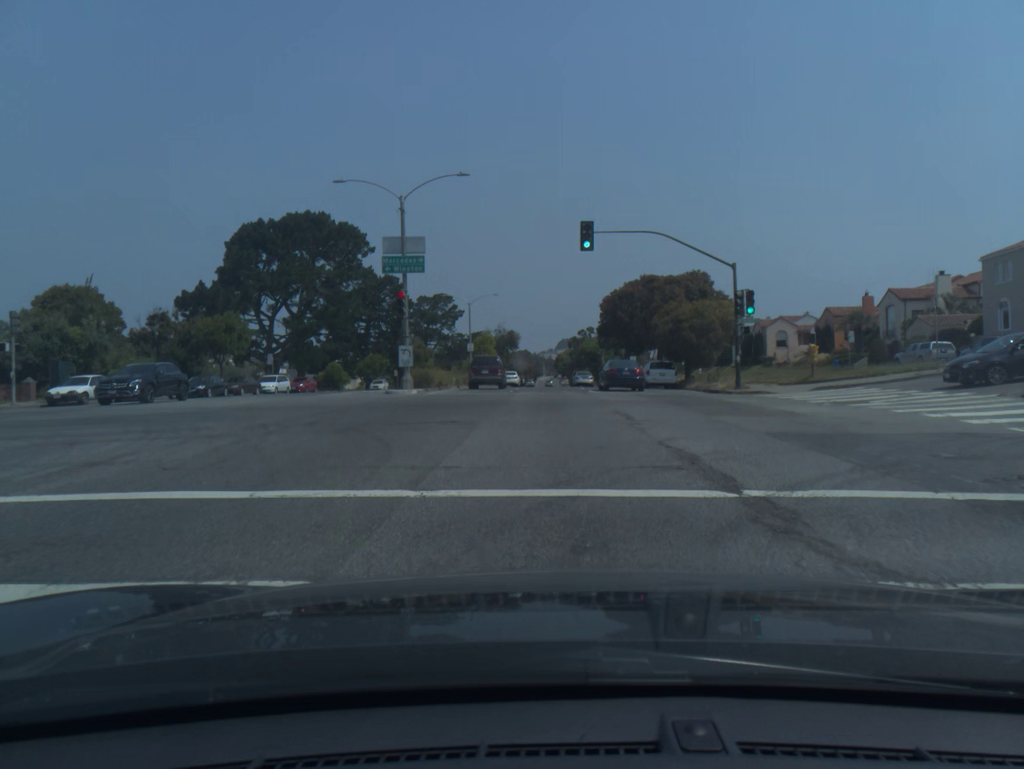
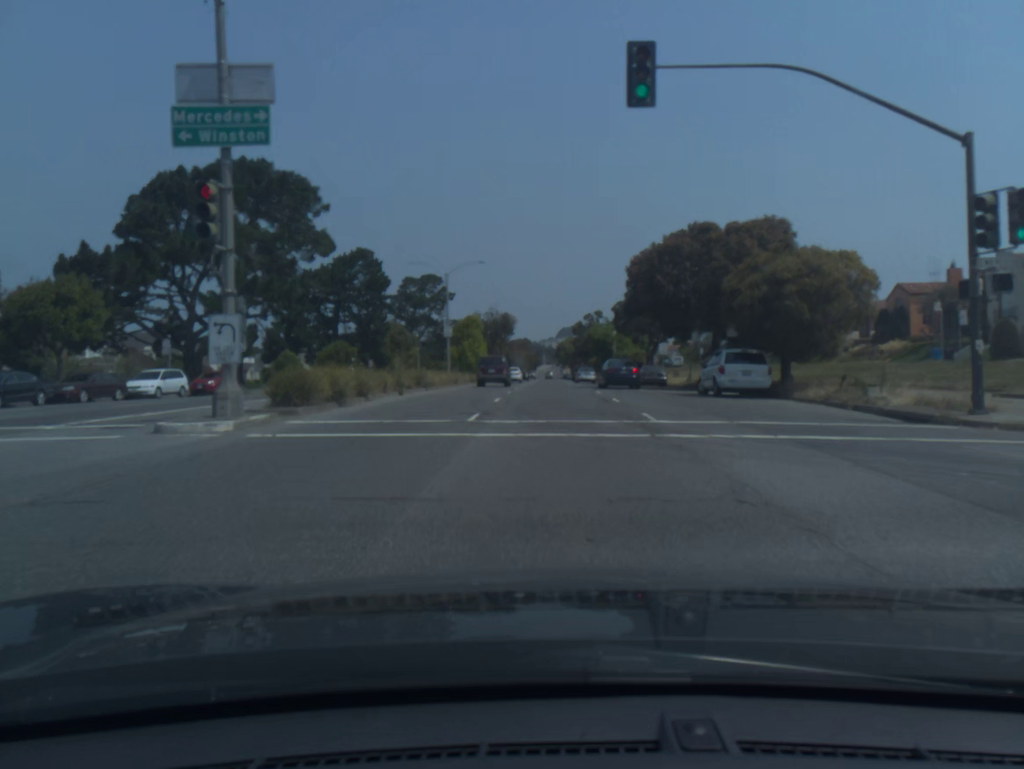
(0.0, +19.2) m; 0°
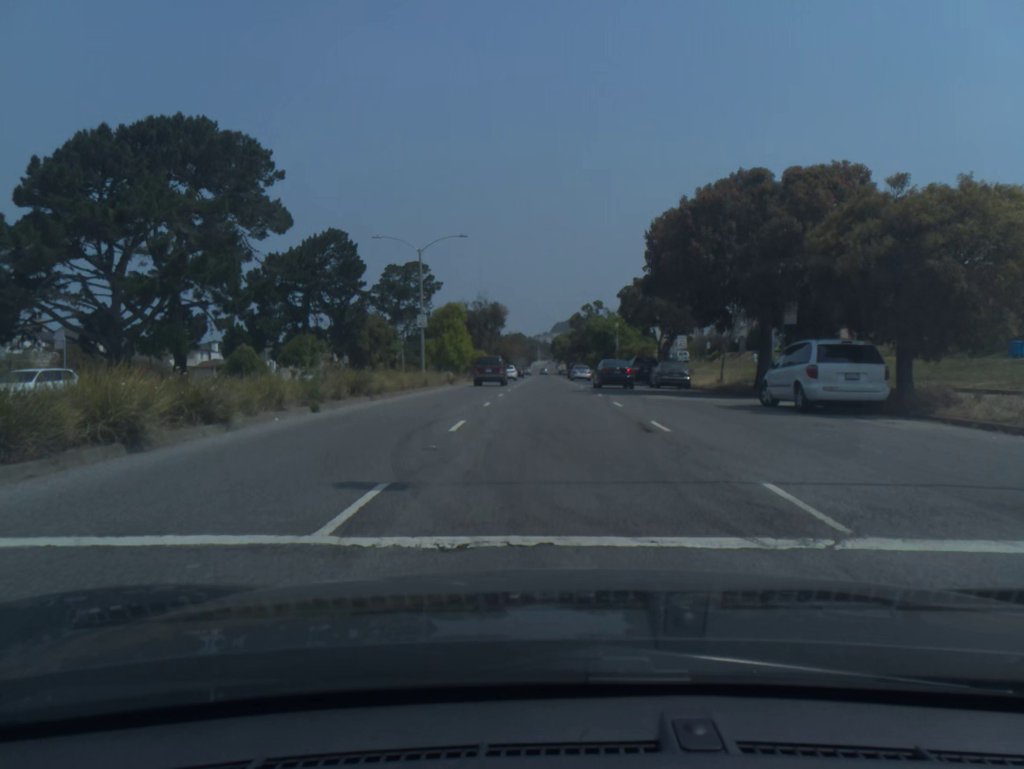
(0.0, +9.7) m; 0°
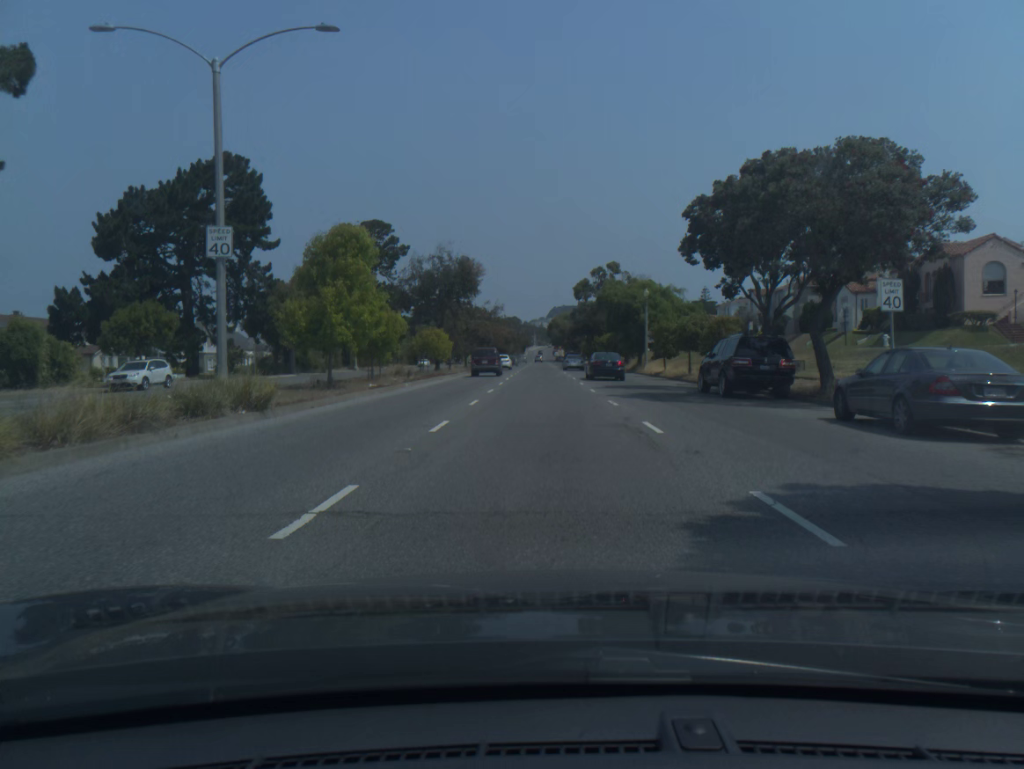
(+0.2, +29.4) m; 0°
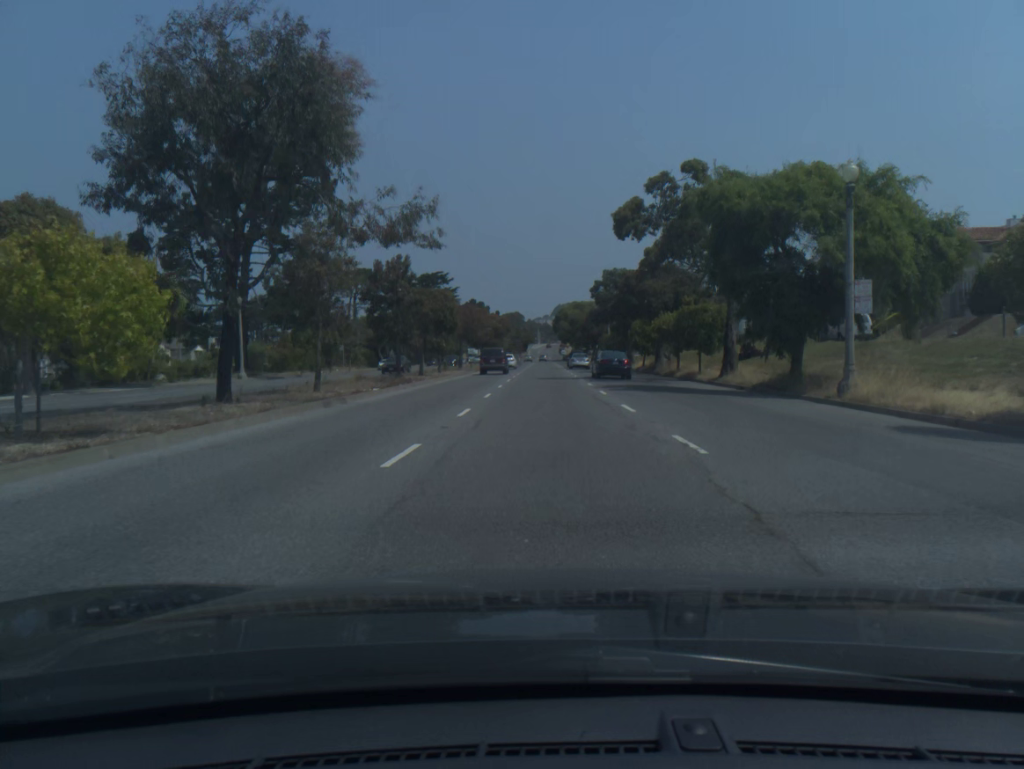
(-0.2, +40.1) m; 0°
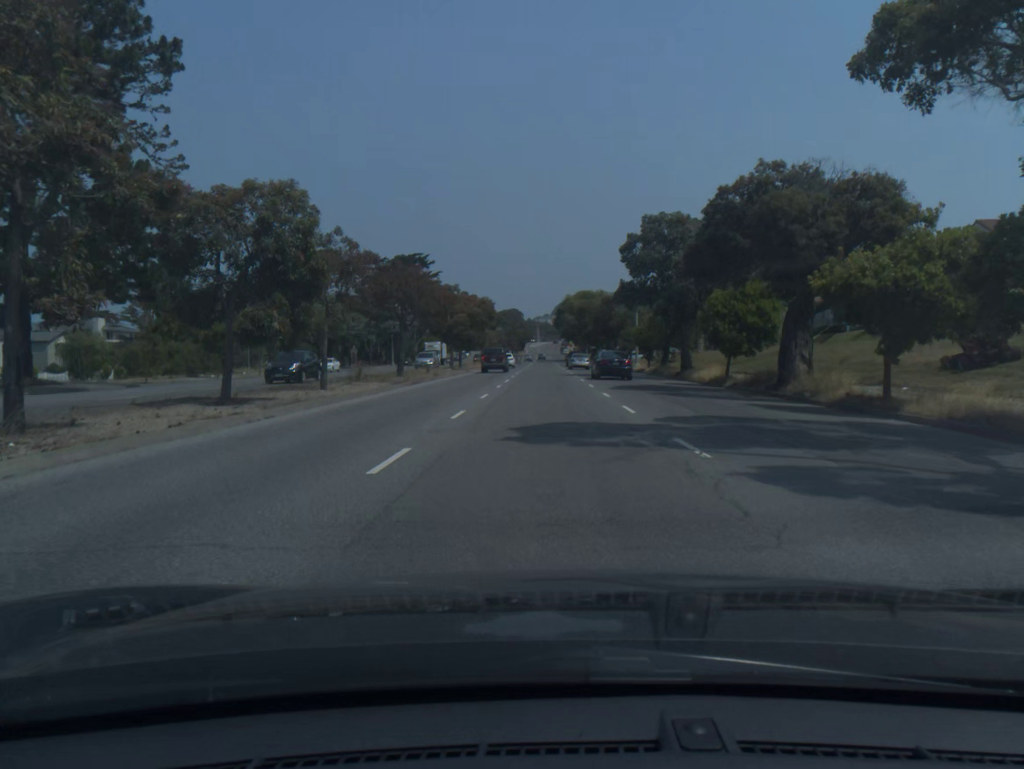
(+0.1, +29.8) m; 0°
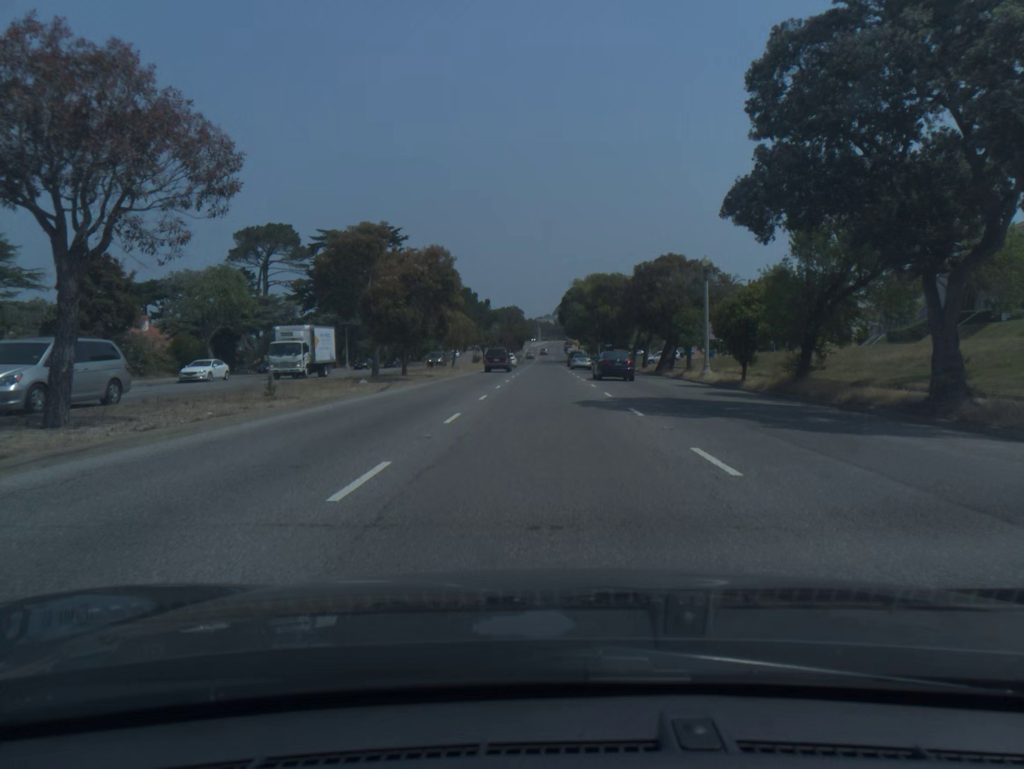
(0.0, +29.8) m; 0°
